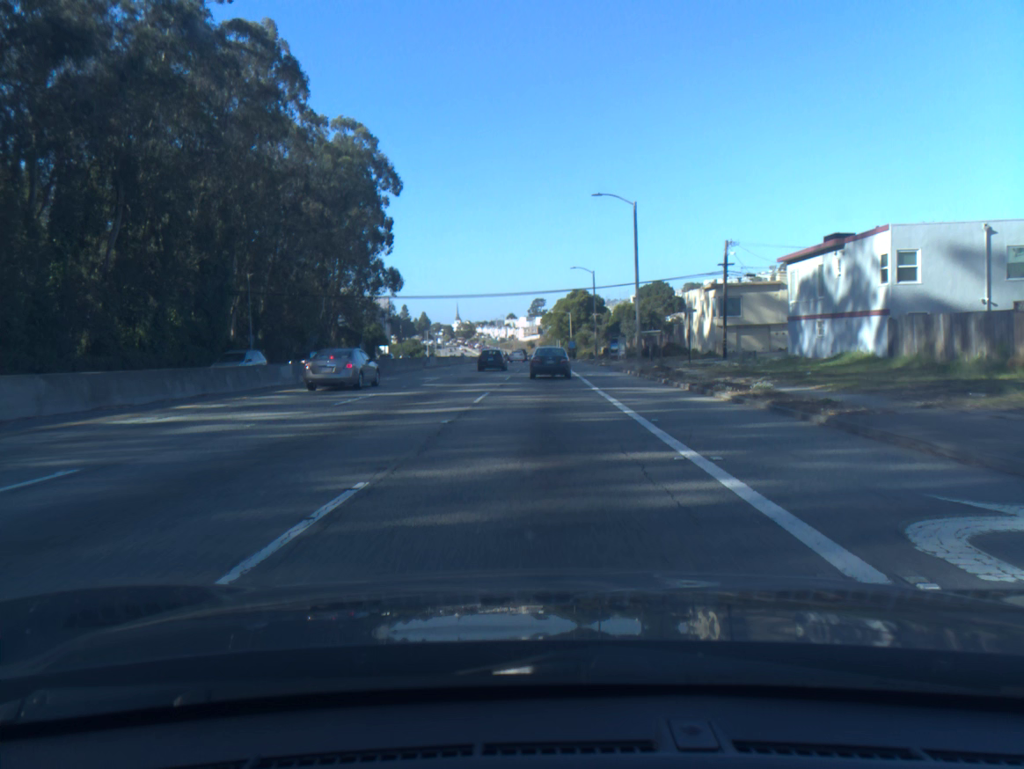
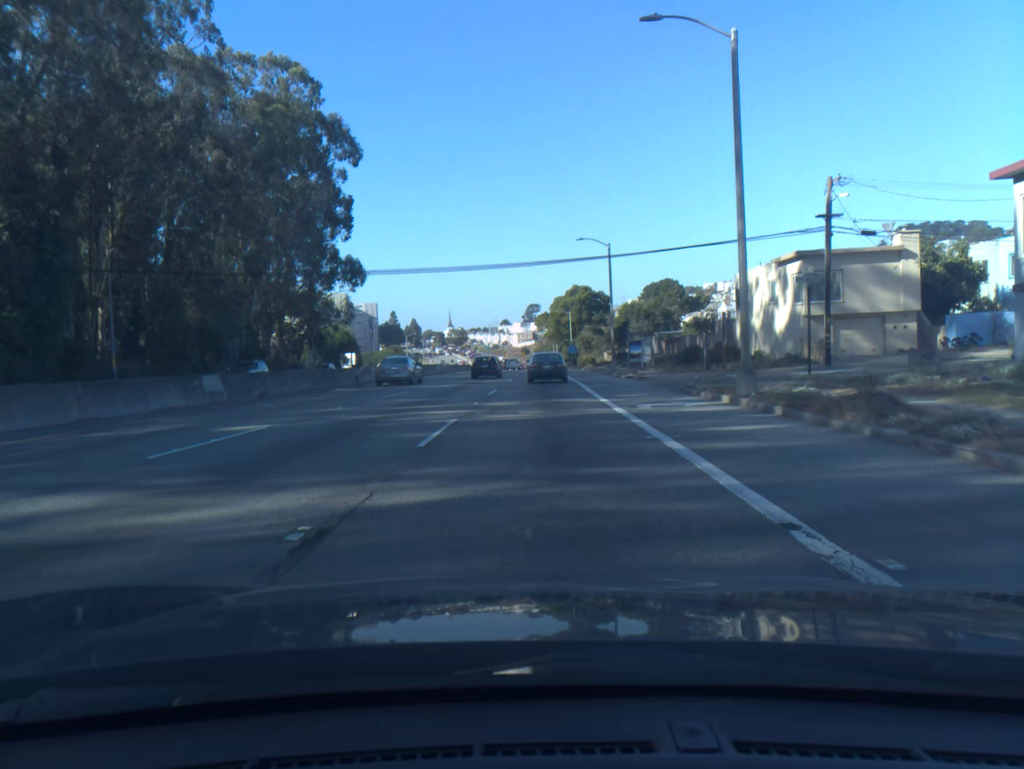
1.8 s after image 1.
(0.0, +22.9) m; 0°
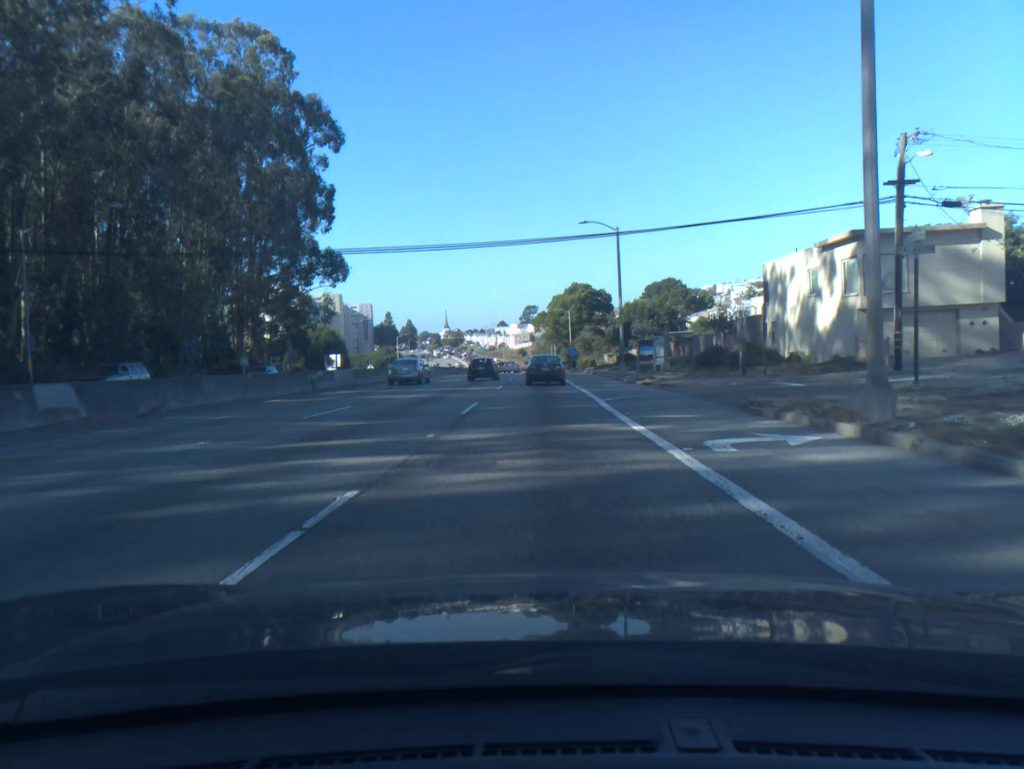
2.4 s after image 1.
(0.0, +8.0) m; 0°
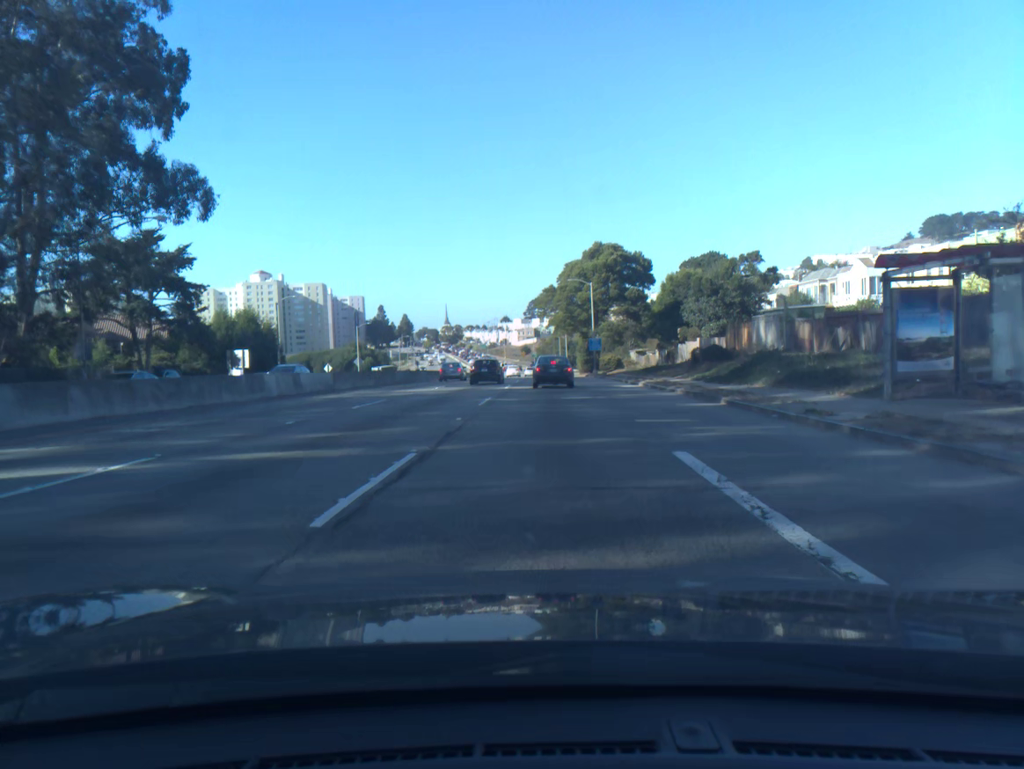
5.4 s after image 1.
(-0.1, +40.7) m; 0°
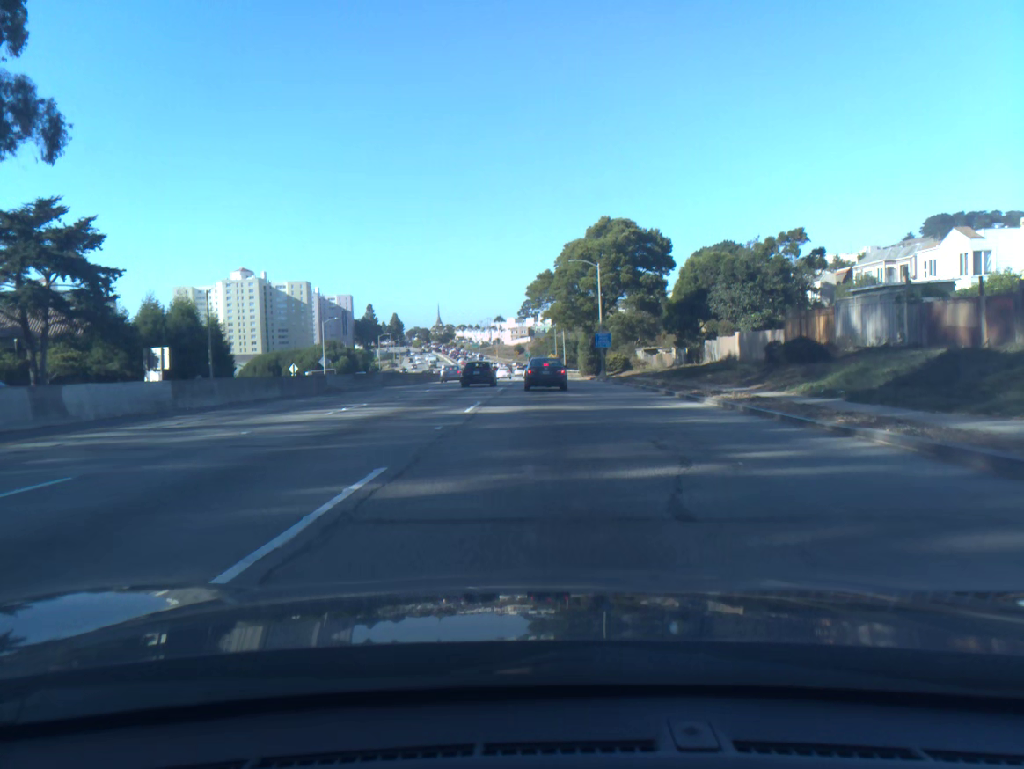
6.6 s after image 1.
(0.0, +16.6) m; 0°
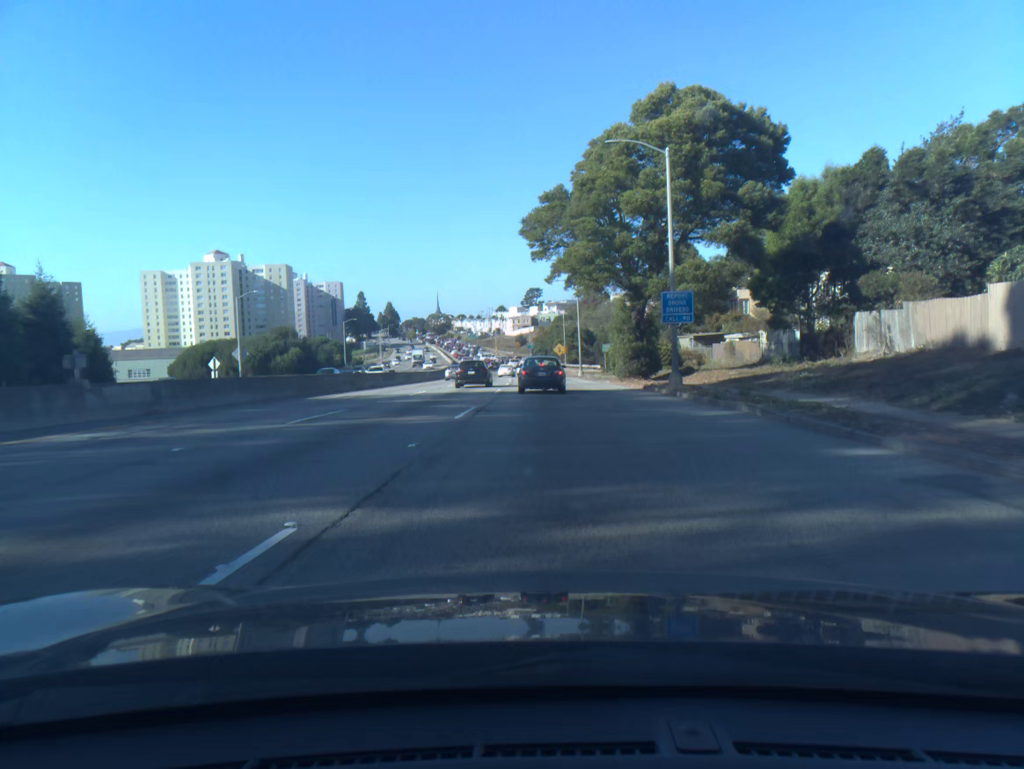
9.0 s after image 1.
(-0.1, +32.1) m; 0°
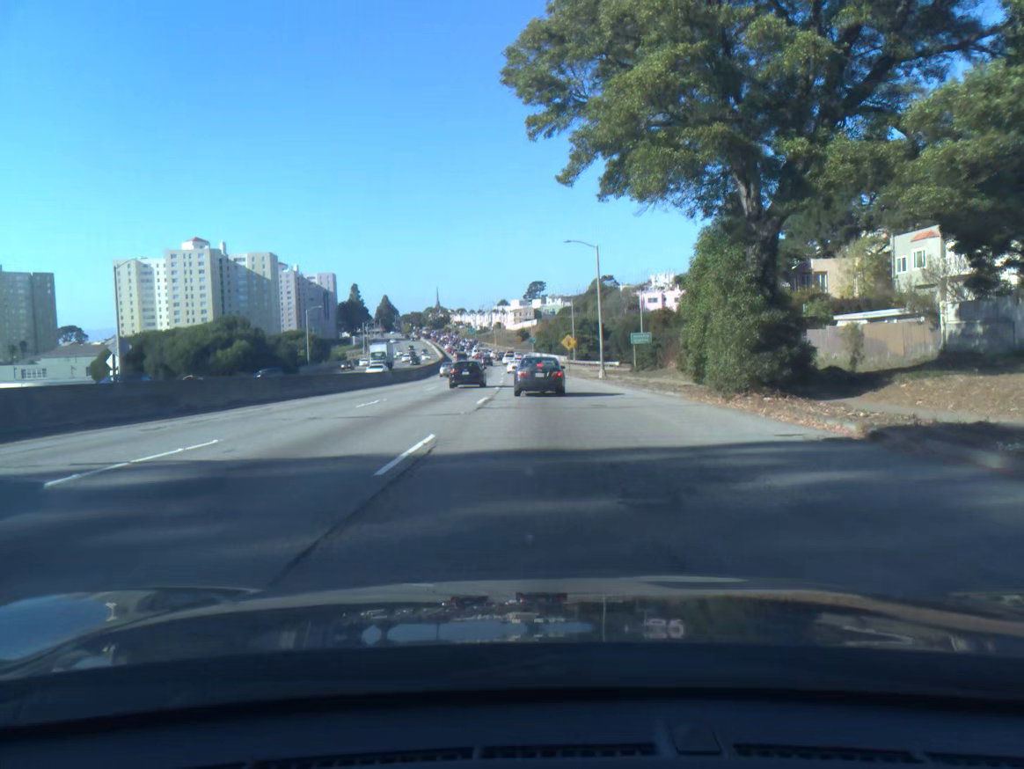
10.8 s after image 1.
(-0.1, +23.0) m; 0°
